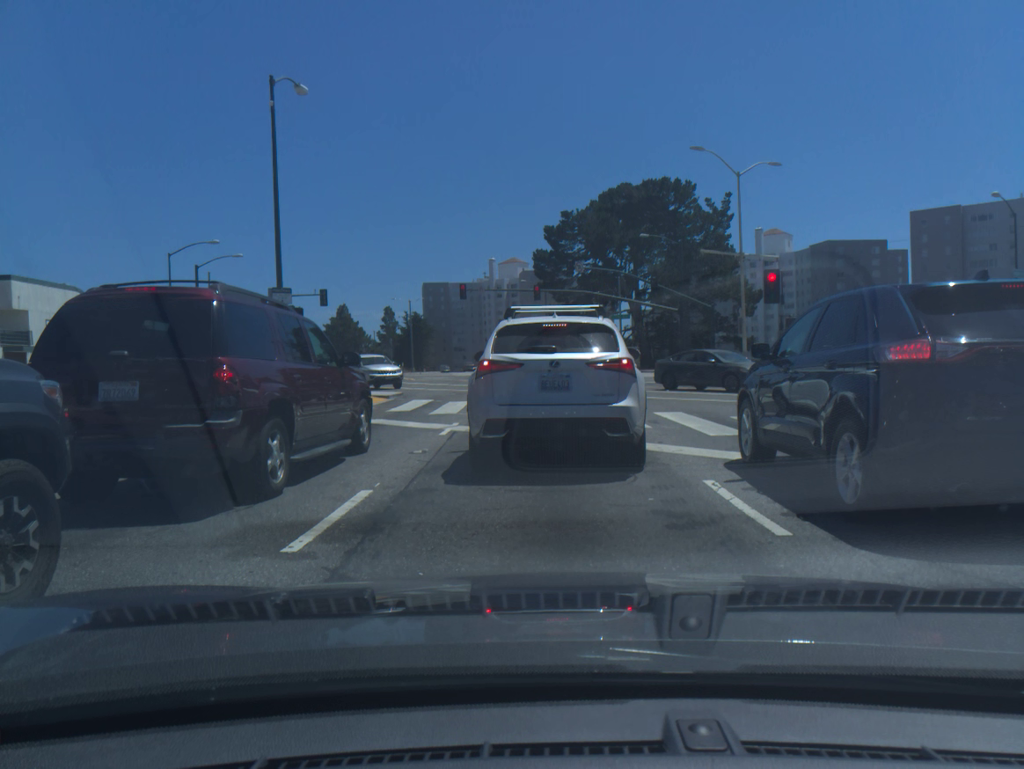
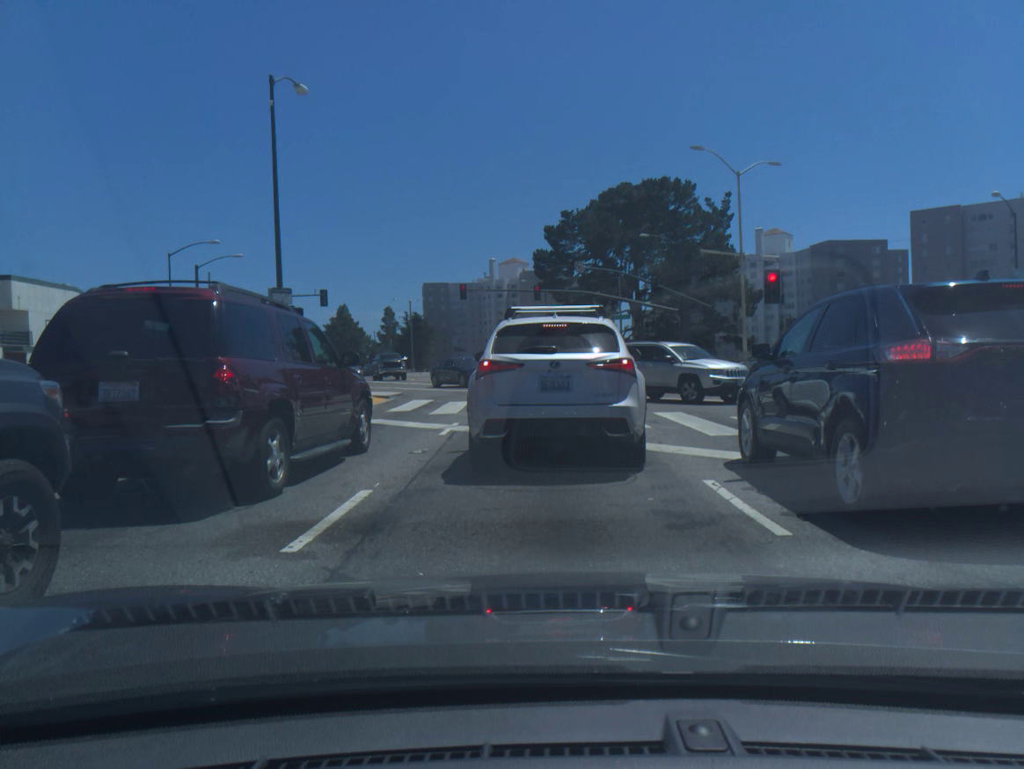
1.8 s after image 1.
(0.0, 0.0) m; 0°
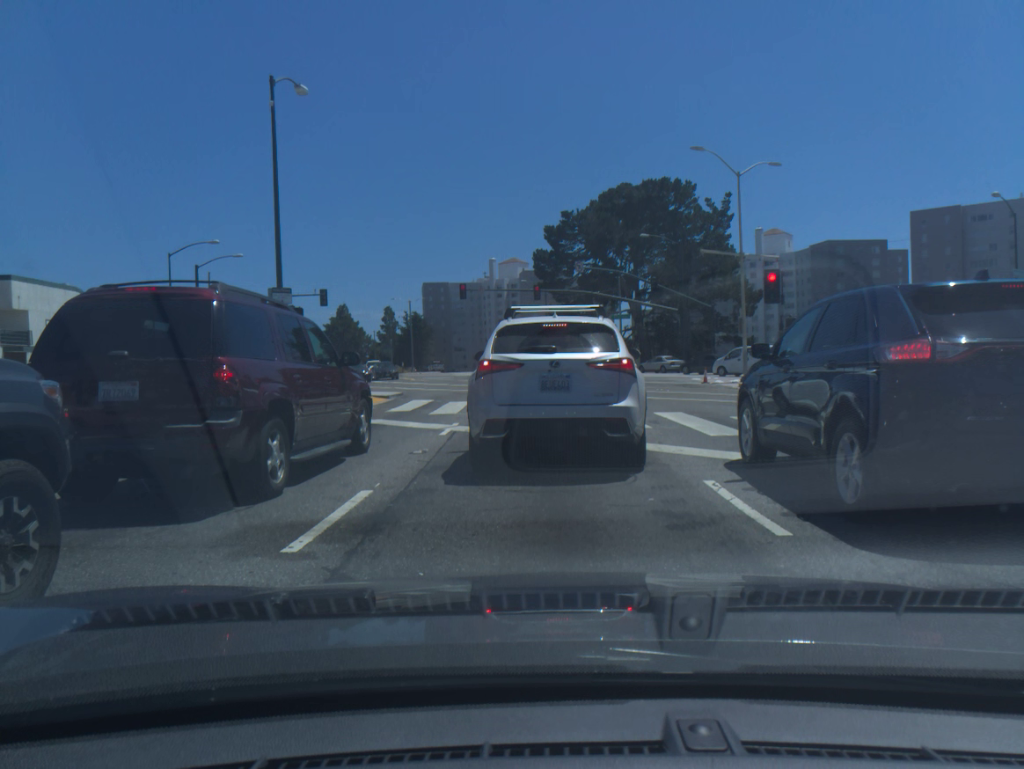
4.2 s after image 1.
(0.0, 0.0) m; 0°
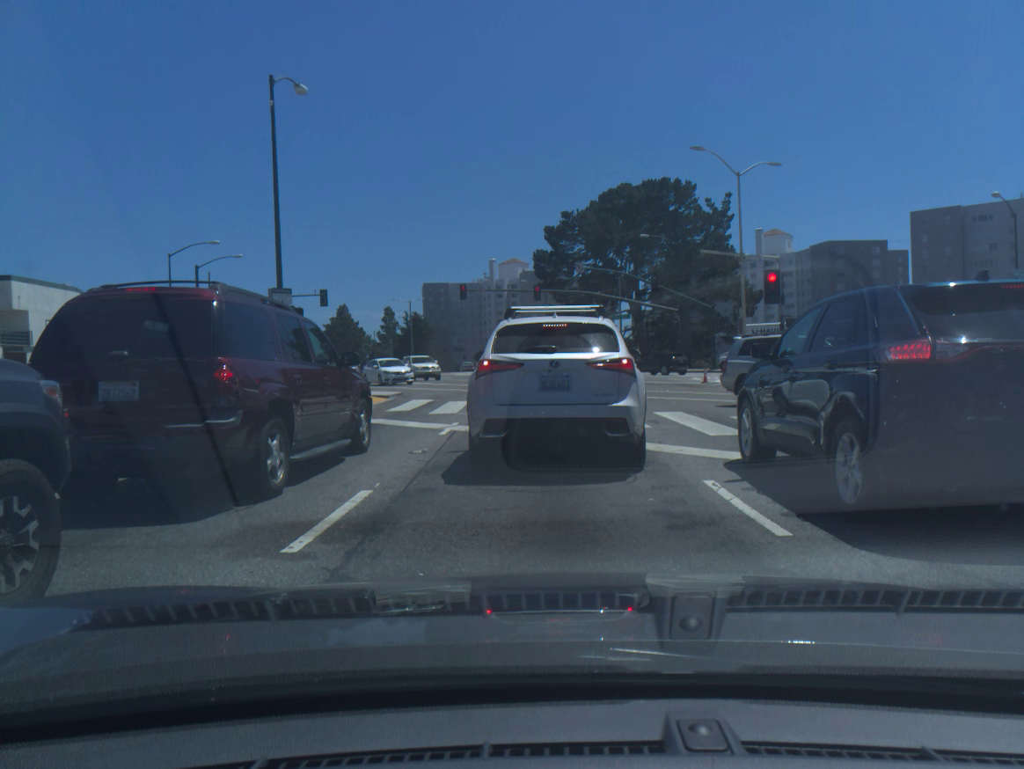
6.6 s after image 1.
(0.0, 0.0) m; 0°
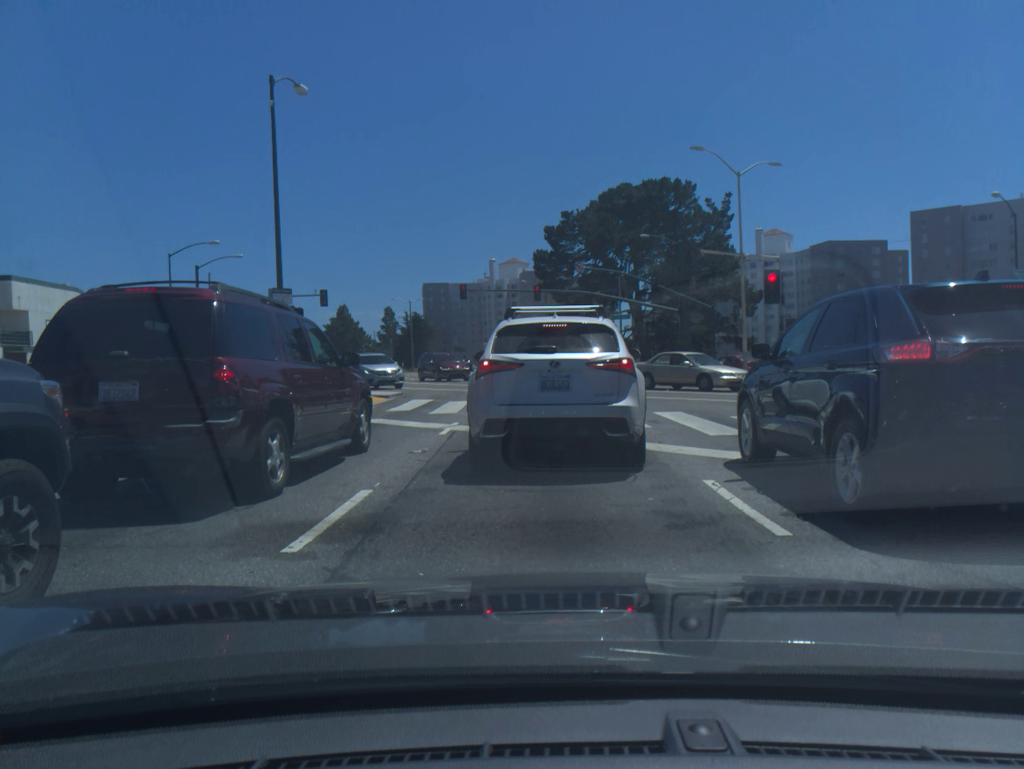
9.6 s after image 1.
(0.0, 0.0) m; 0°
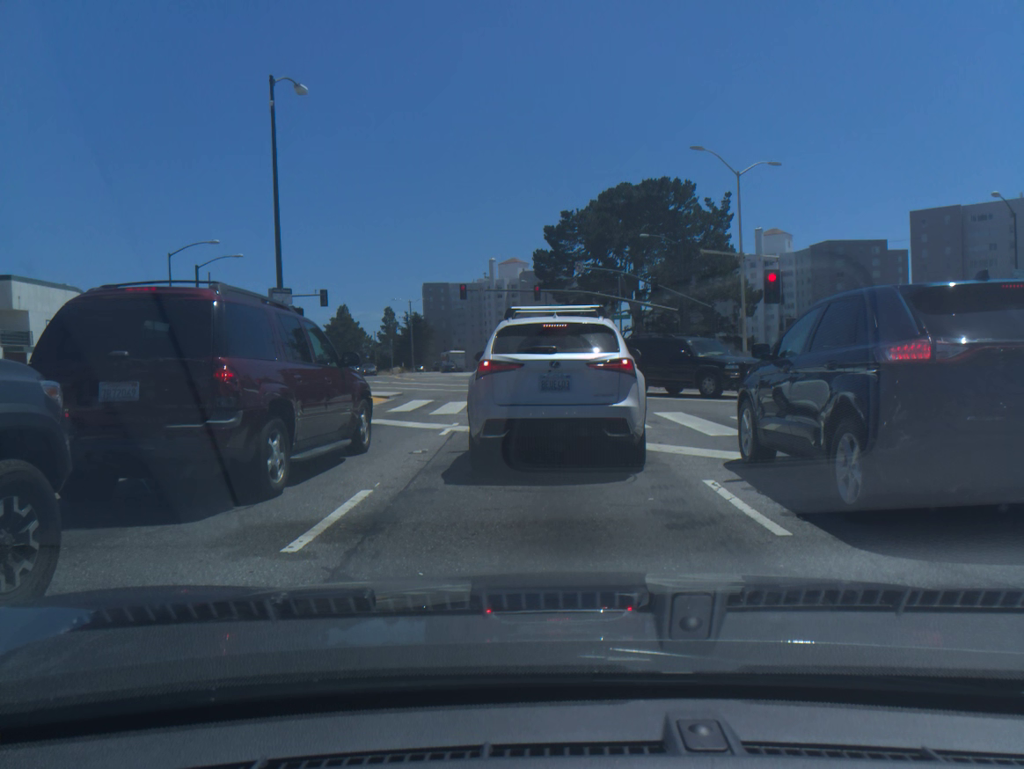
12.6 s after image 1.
(0.0, 0.0) m; 0°
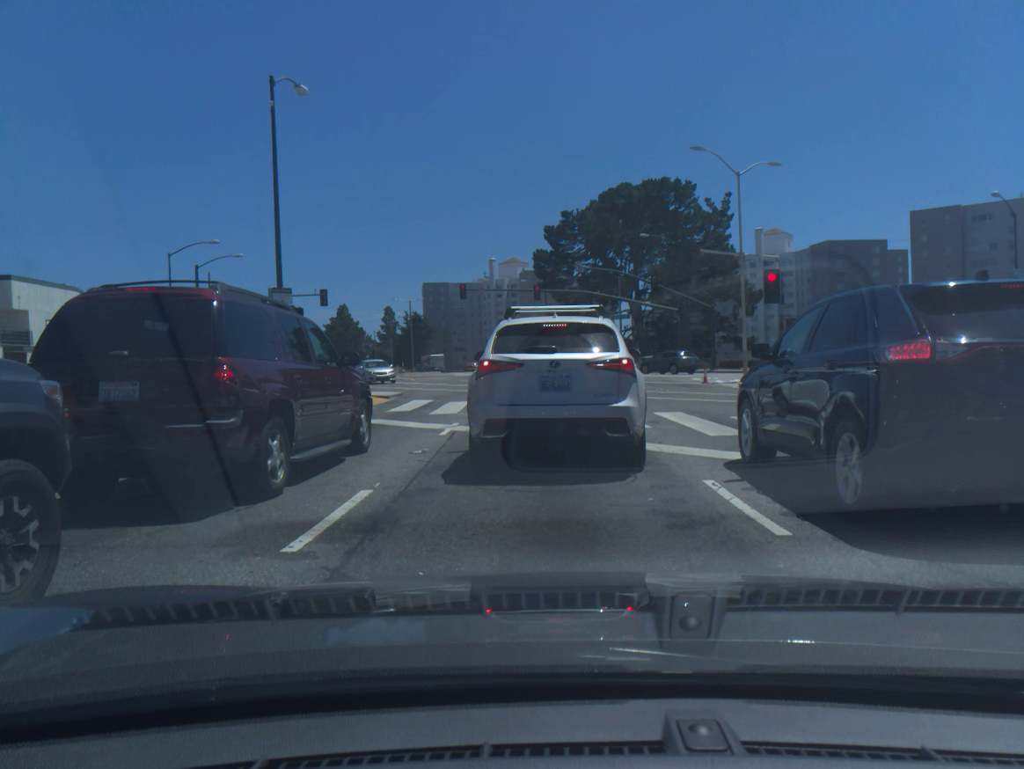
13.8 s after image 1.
(0.0, 0.0) m; 0°
